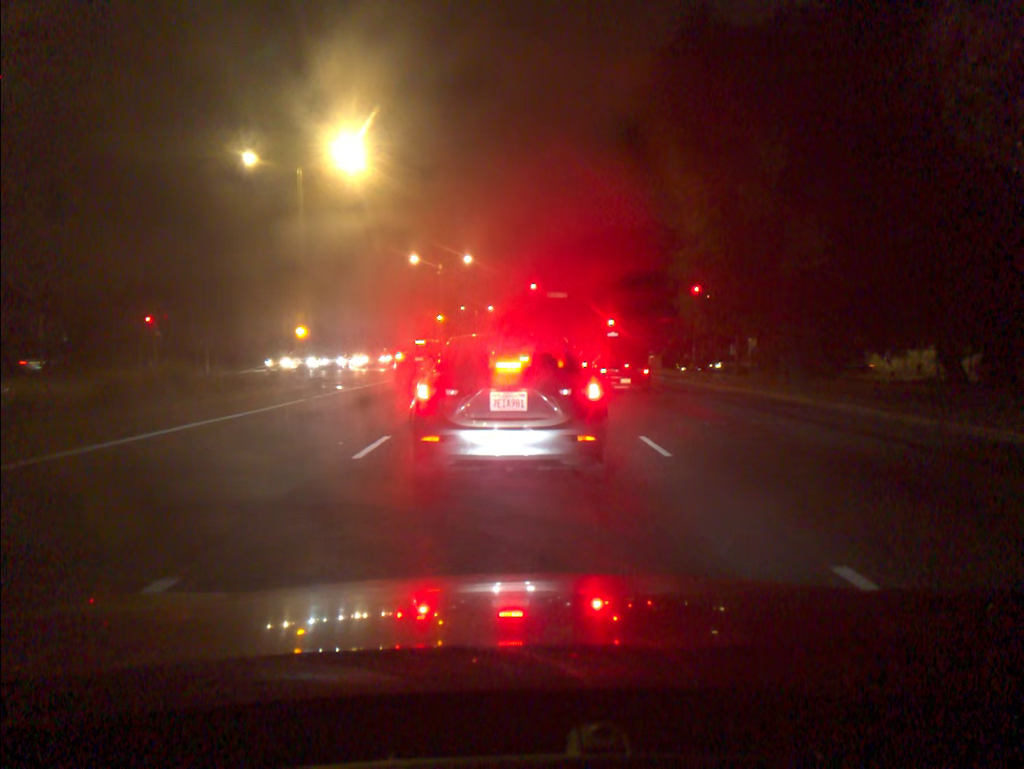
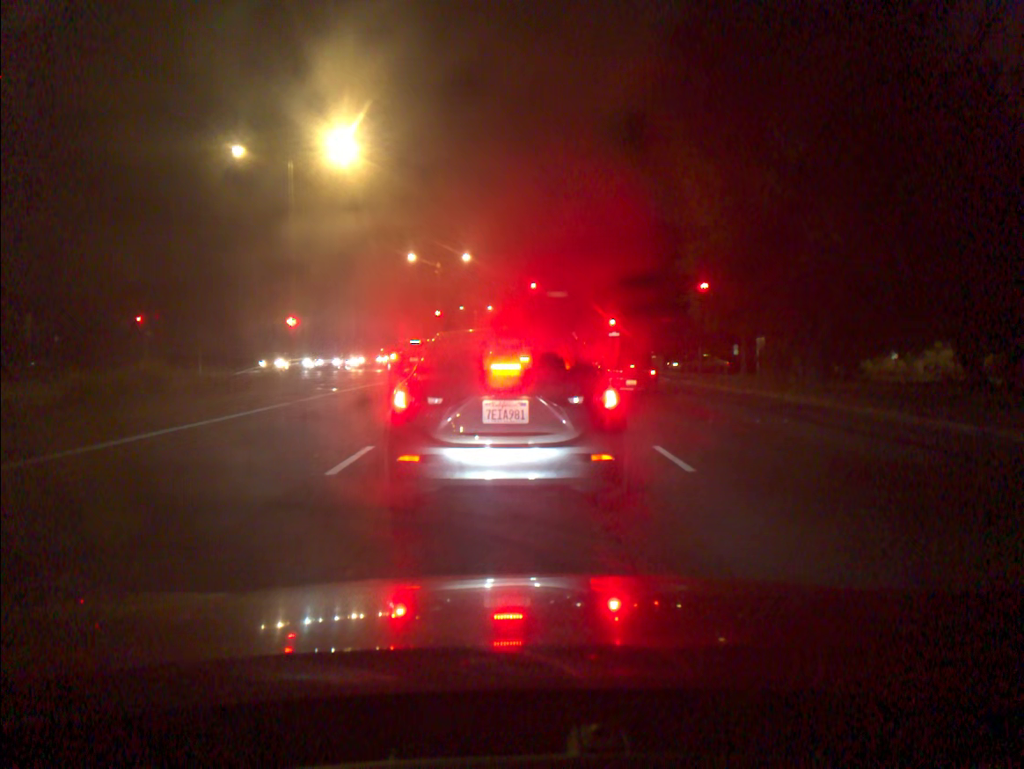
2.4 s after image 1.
(0.0, +1.3) m; 0°
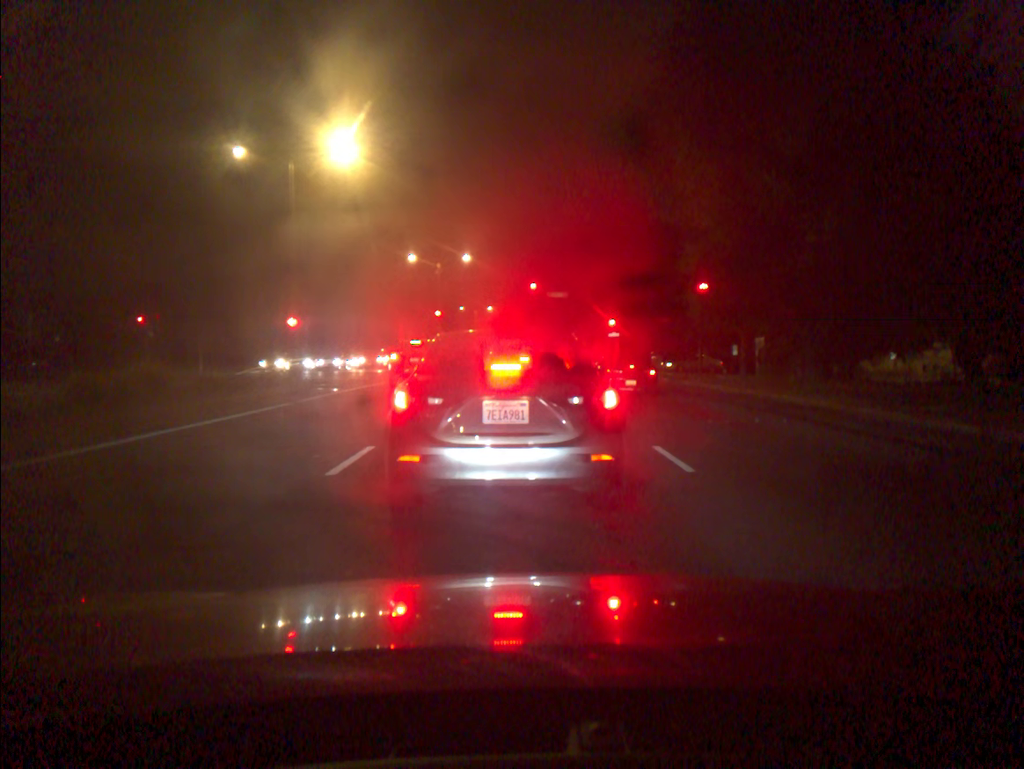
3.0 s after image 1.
(0.0, 0.0) m; 0°
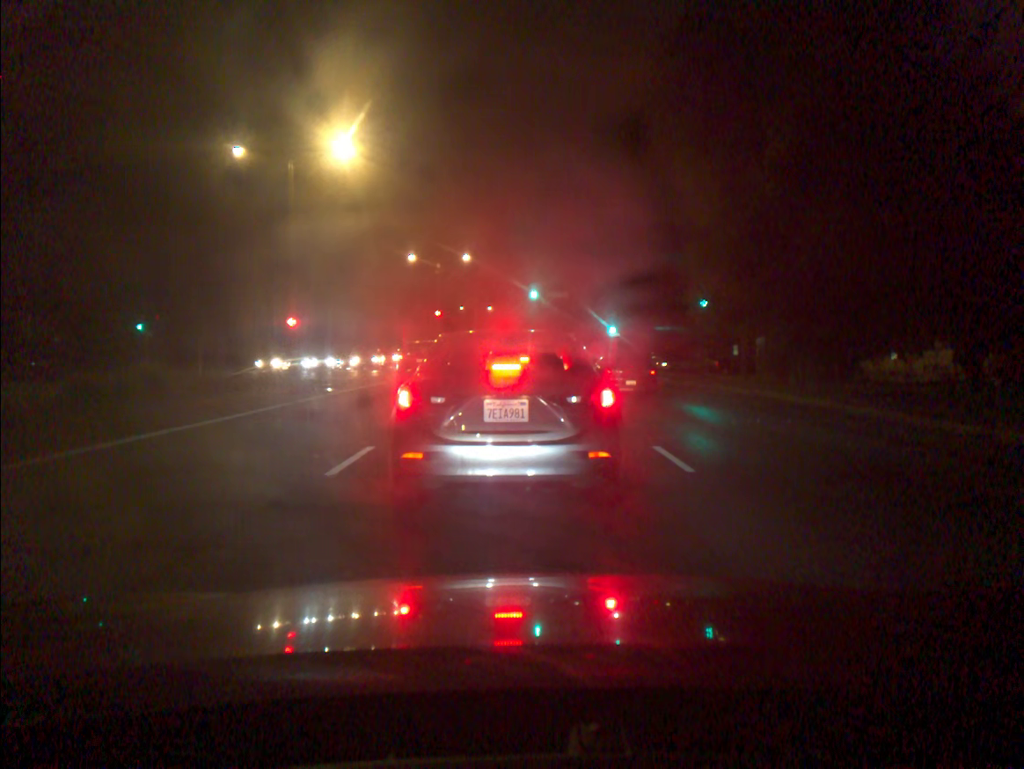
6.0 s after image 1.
(-0.1, 0.0) m; 0°
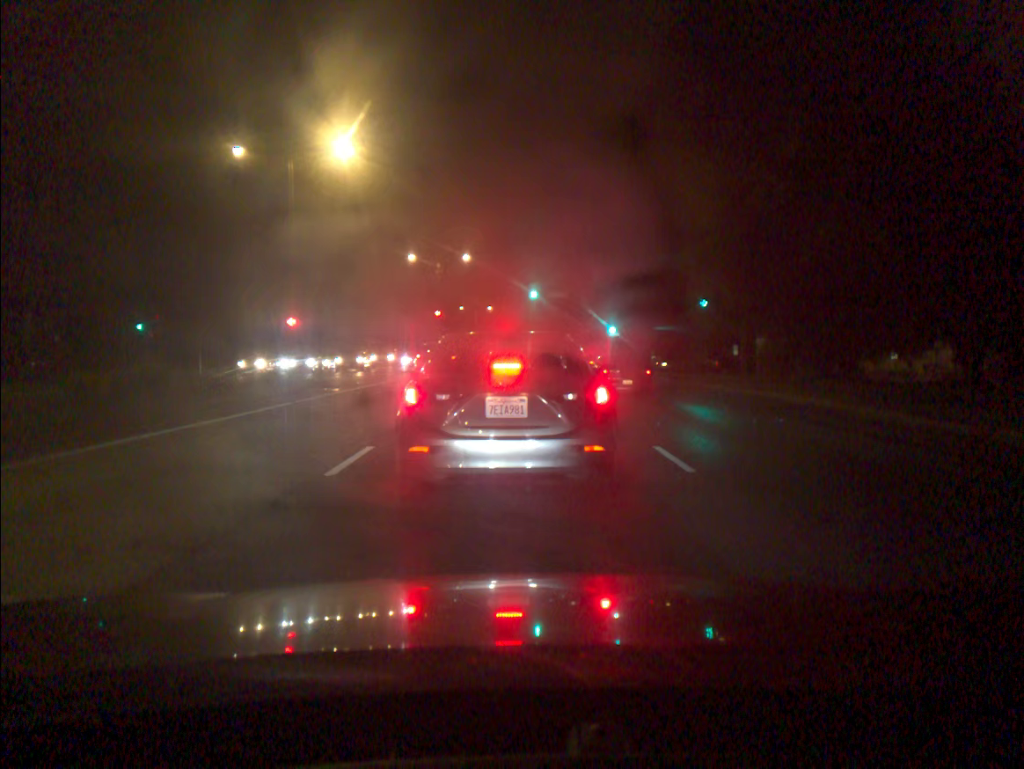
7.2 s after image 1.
(0.0, 0.0) m; 0°
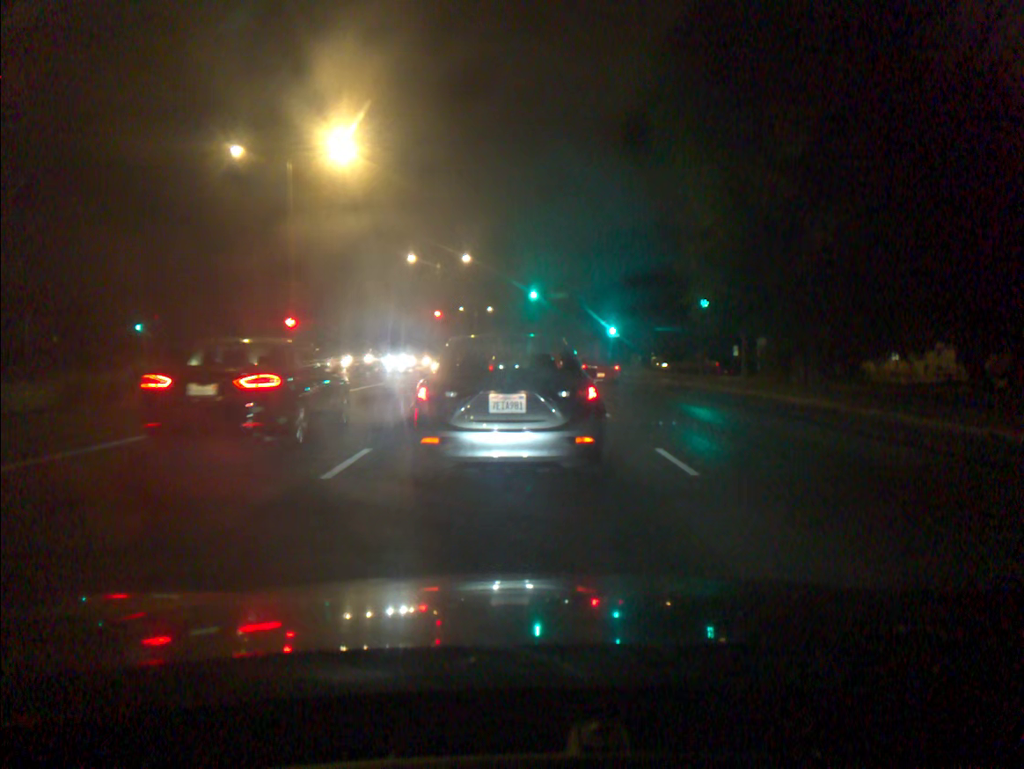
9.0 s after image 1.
(0.0, +0.2) m; 0°
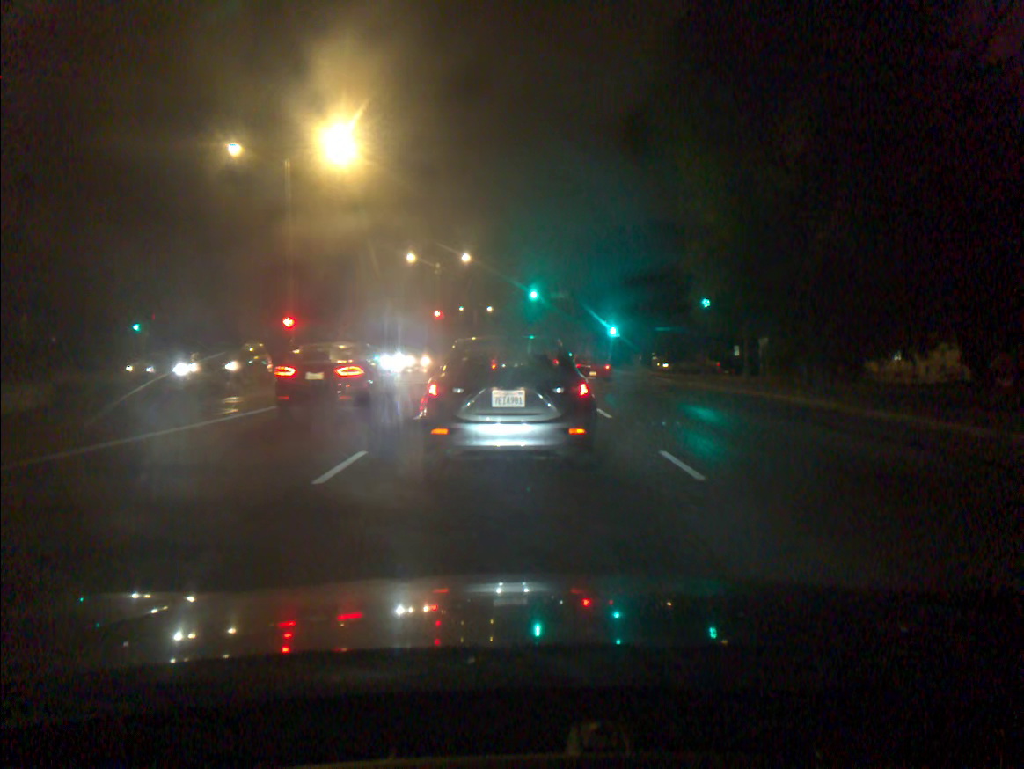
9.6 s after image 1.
(0.0, +0.3) m; 0°
